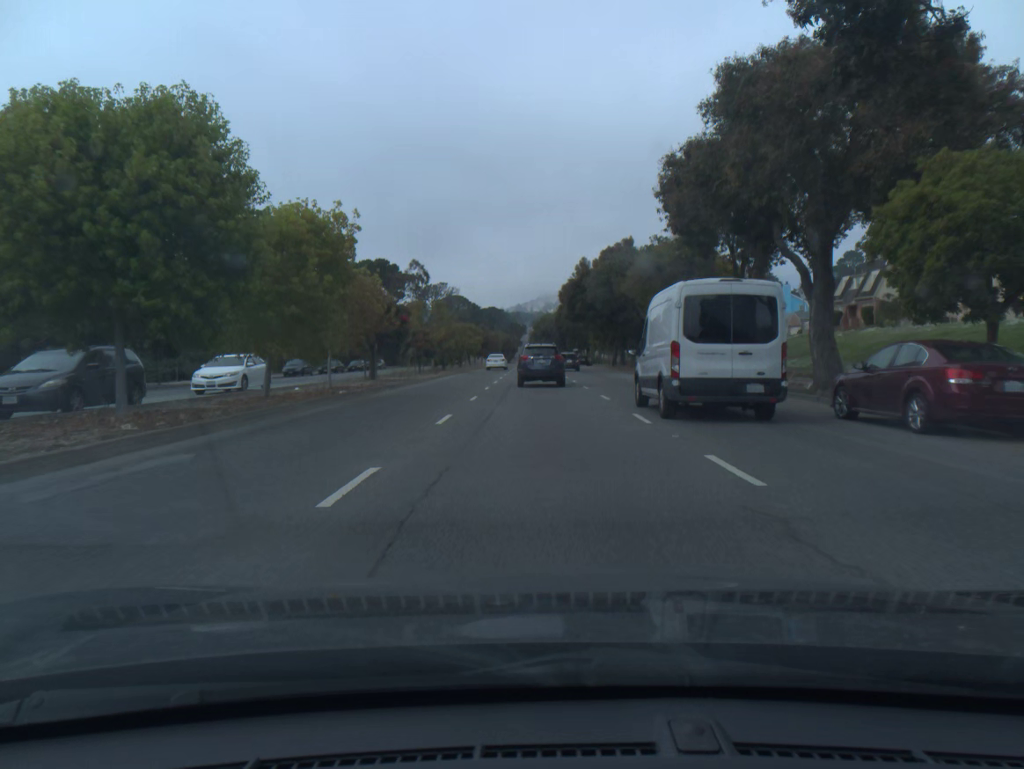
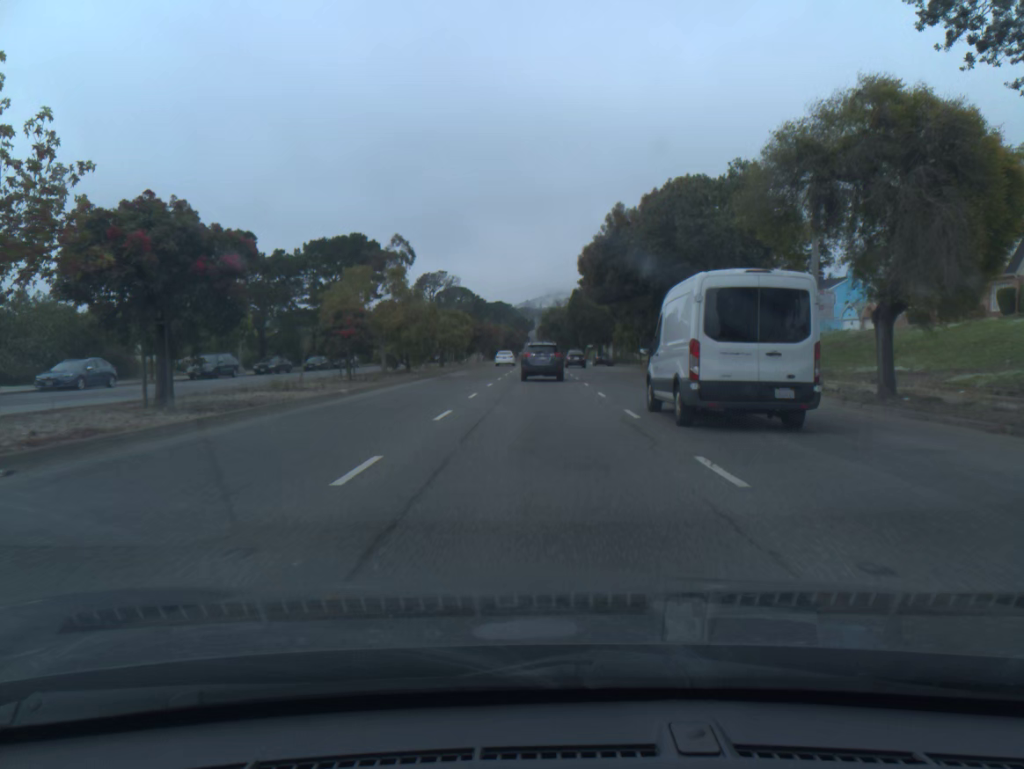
(-0.1, +21.1) m; -1°
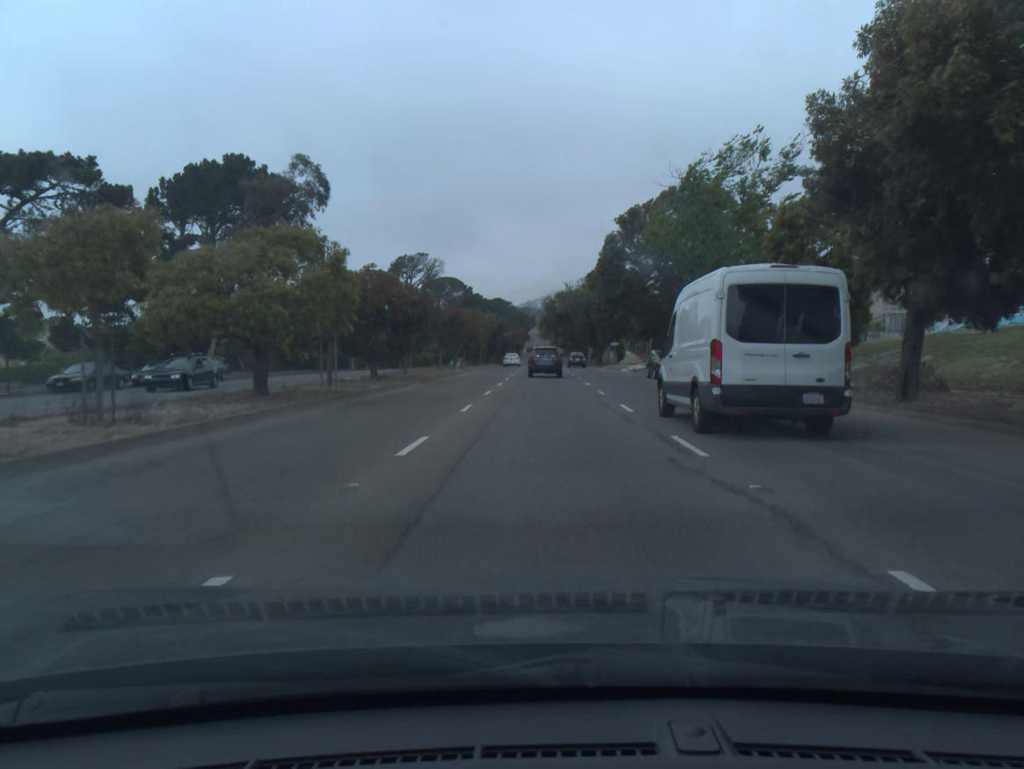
(-0.2, +41.0) m; 0°
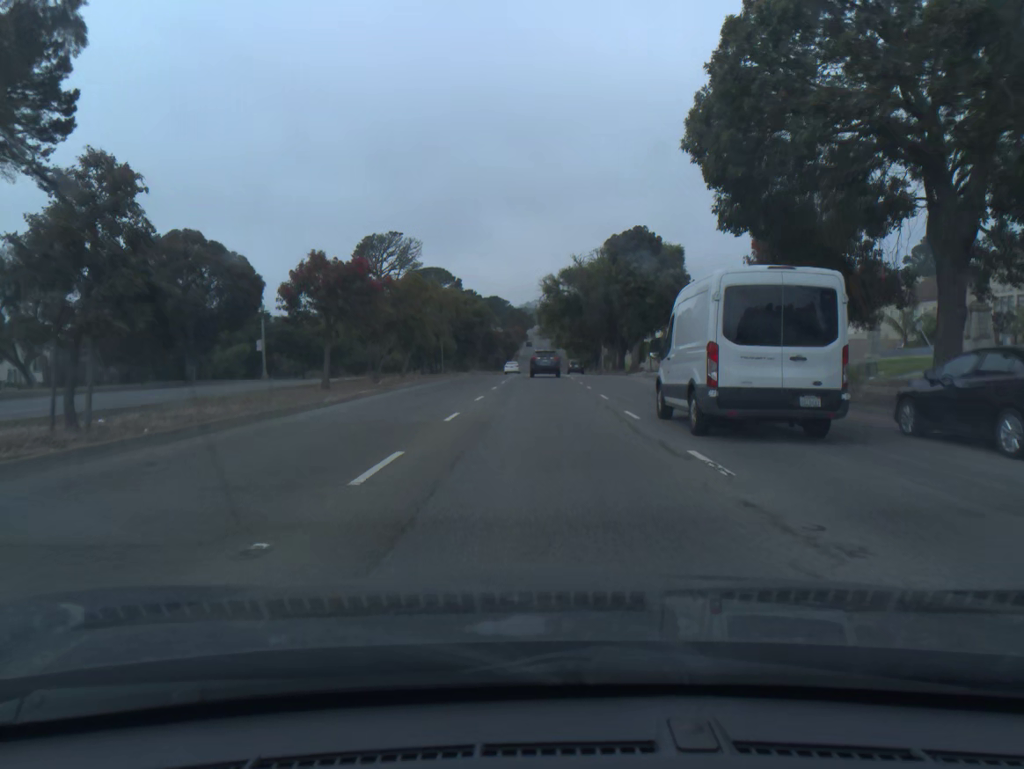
(+0.1, +31.1) m; 0°
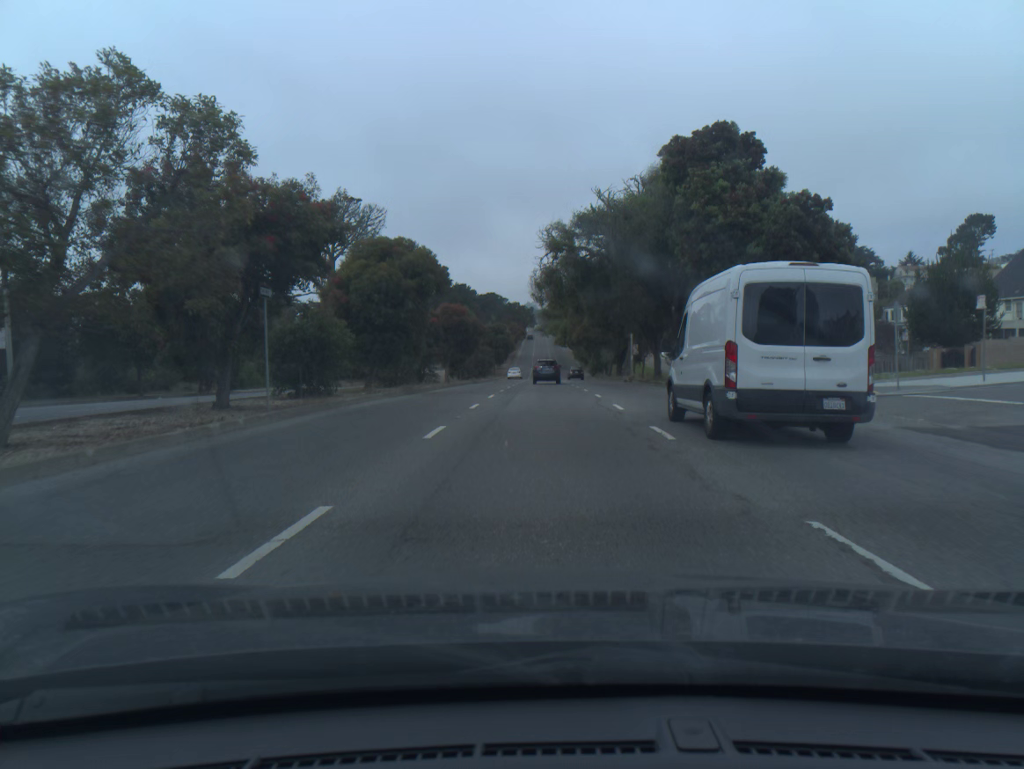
(0.0, +32.4) m; 0°
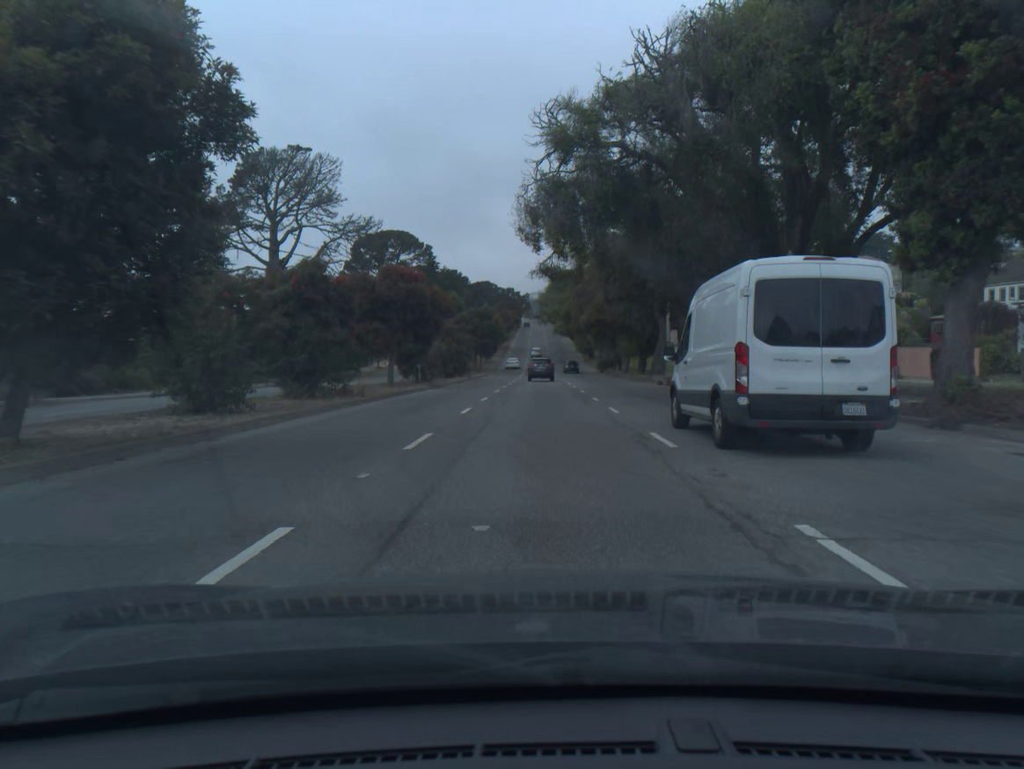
(+0.1, +22.4) m; 0°
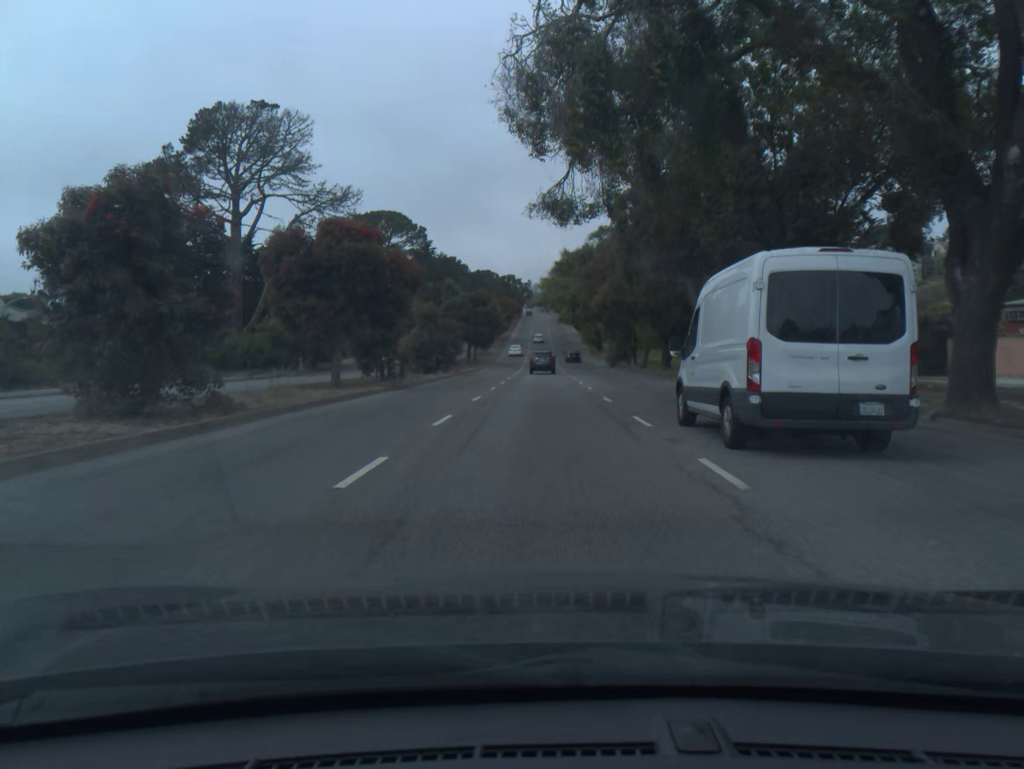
(0.0, +11.4) m; 0°
